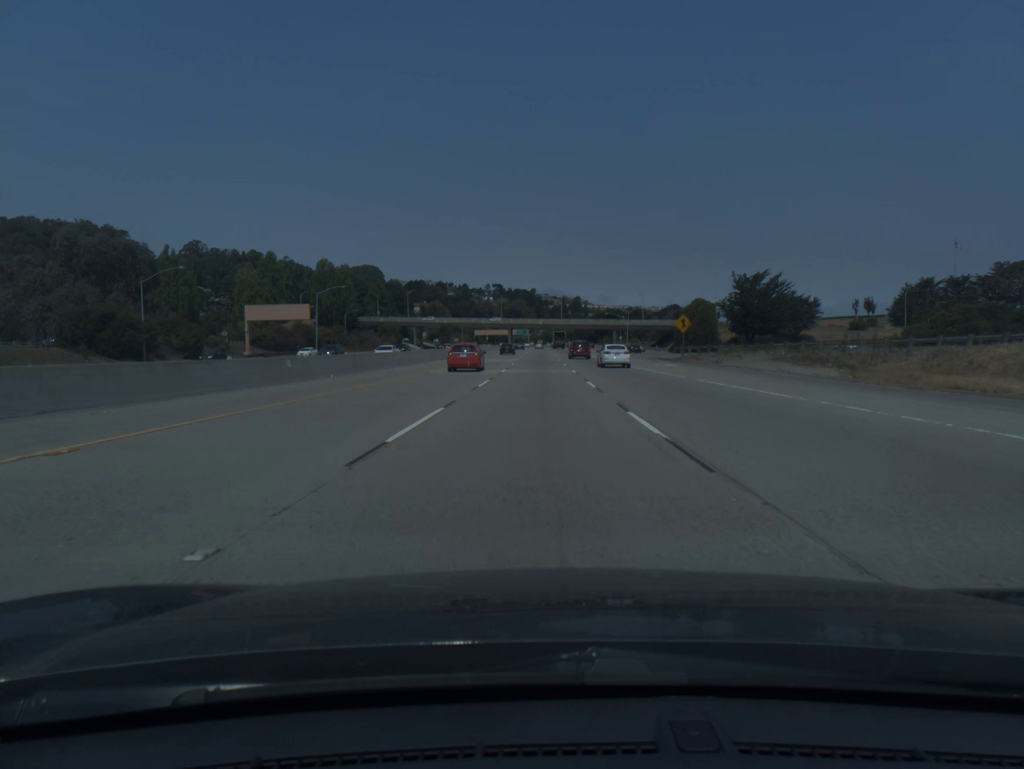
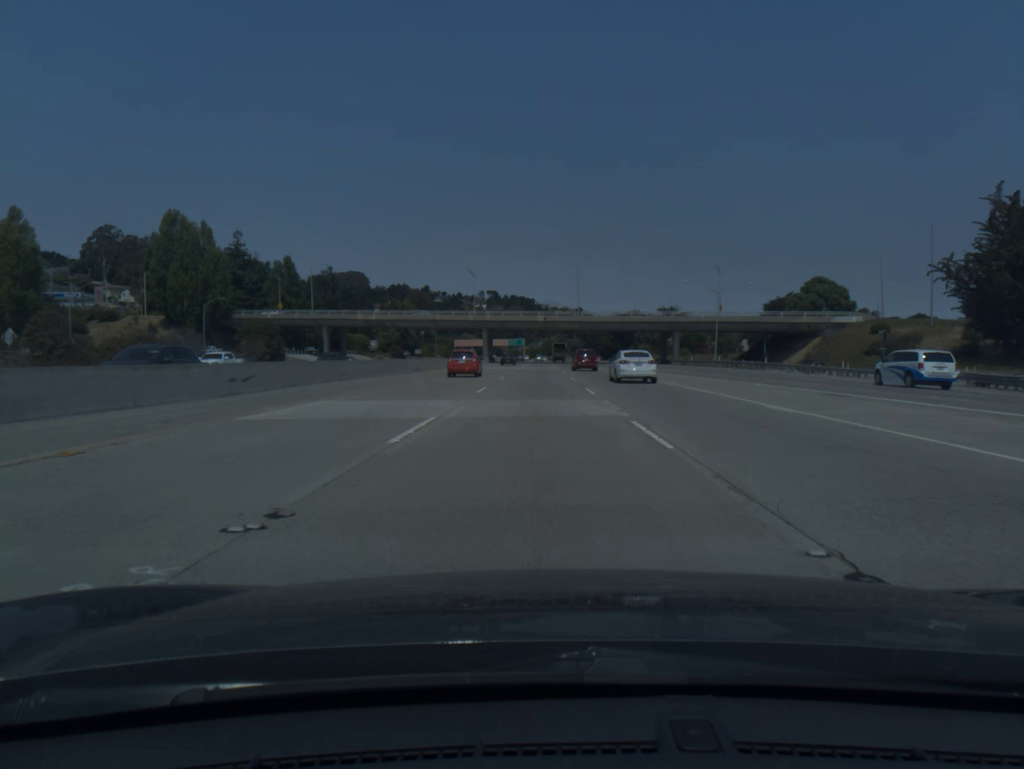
(+0.1, +102.0) m; 0°
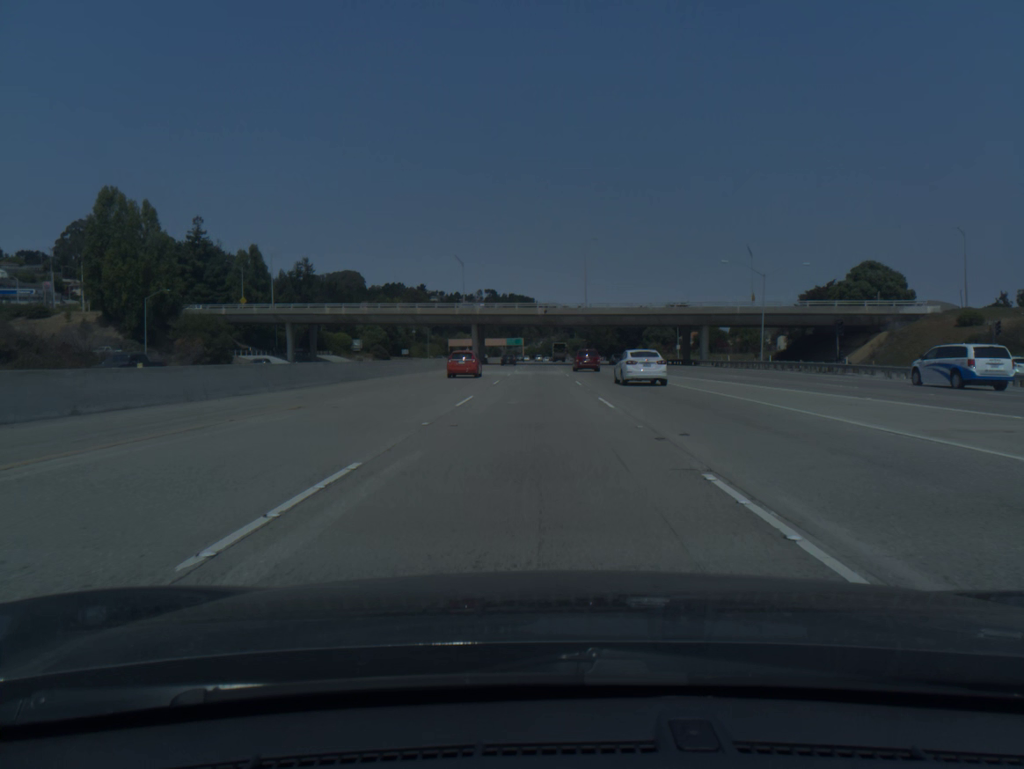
(0.0, +20.3) m; 0°
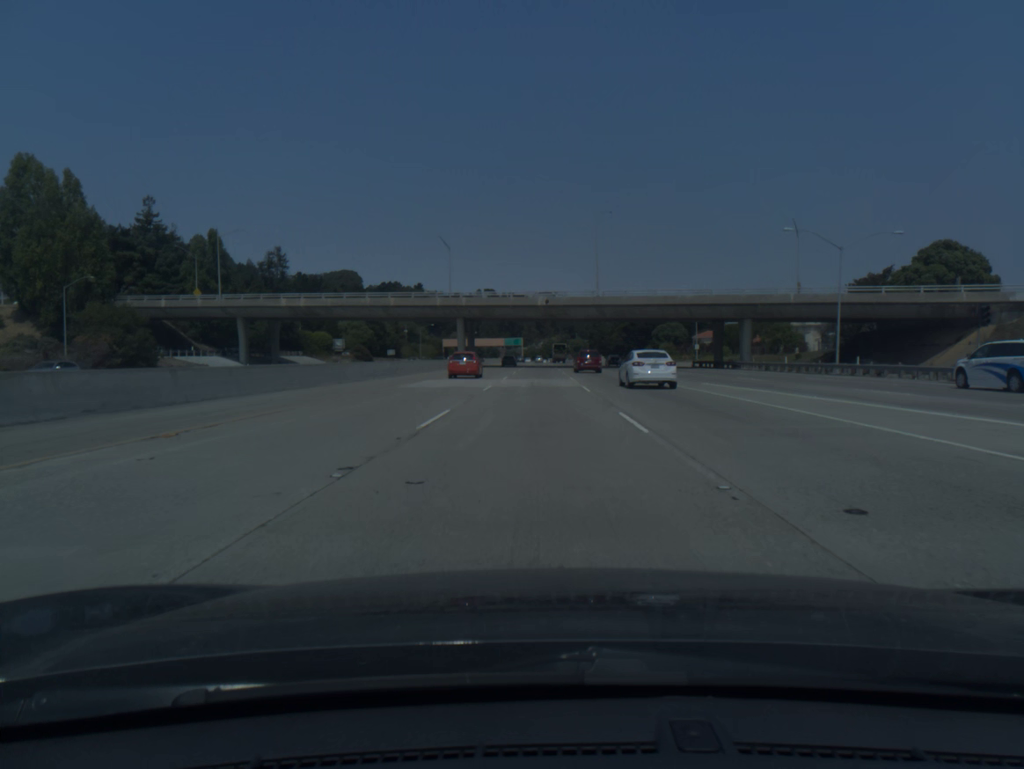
(0.0, +20.3) m; 0°
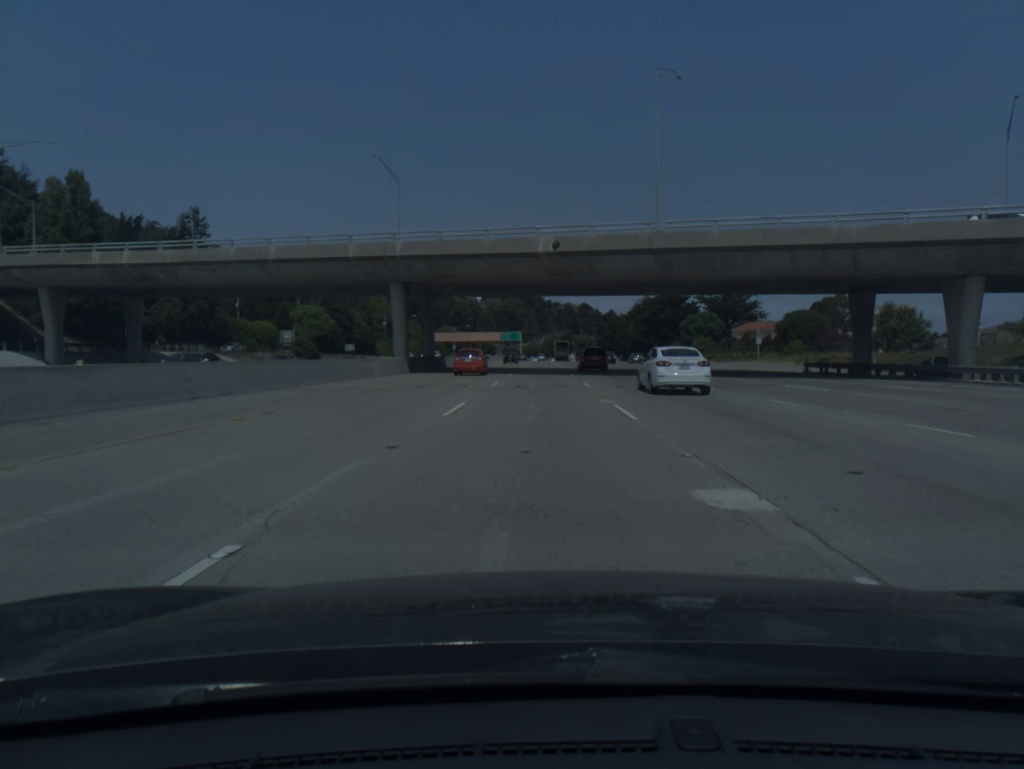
(0.0, +40.7) m; 0°
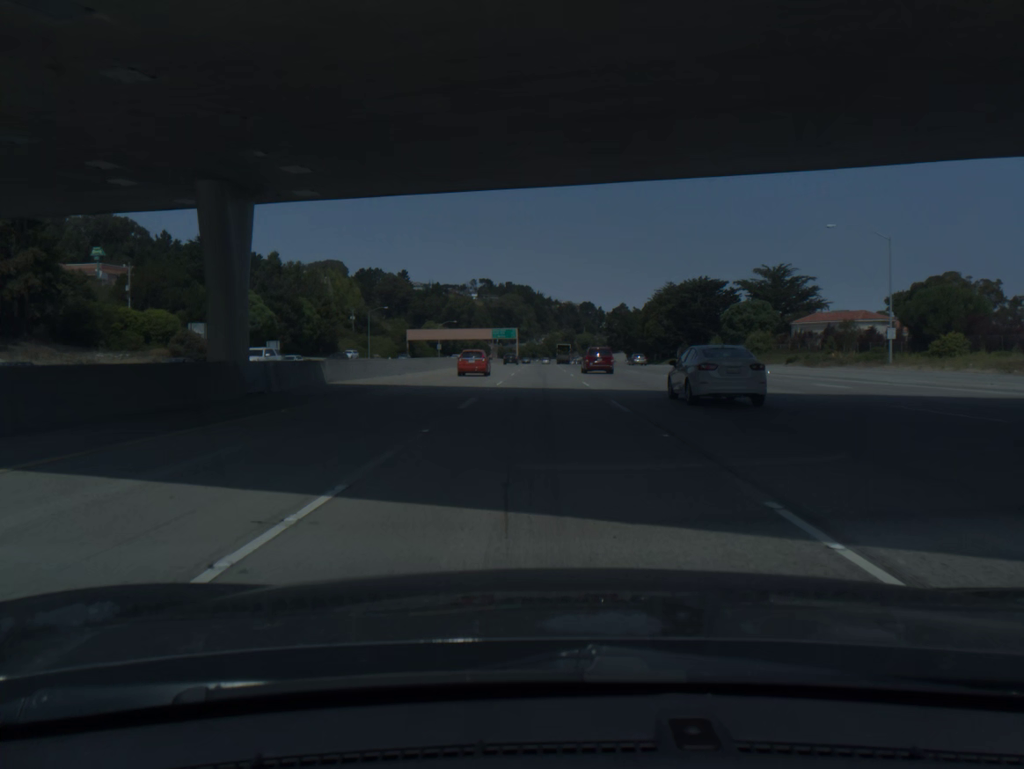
(0.0, +40.7) m; 0°
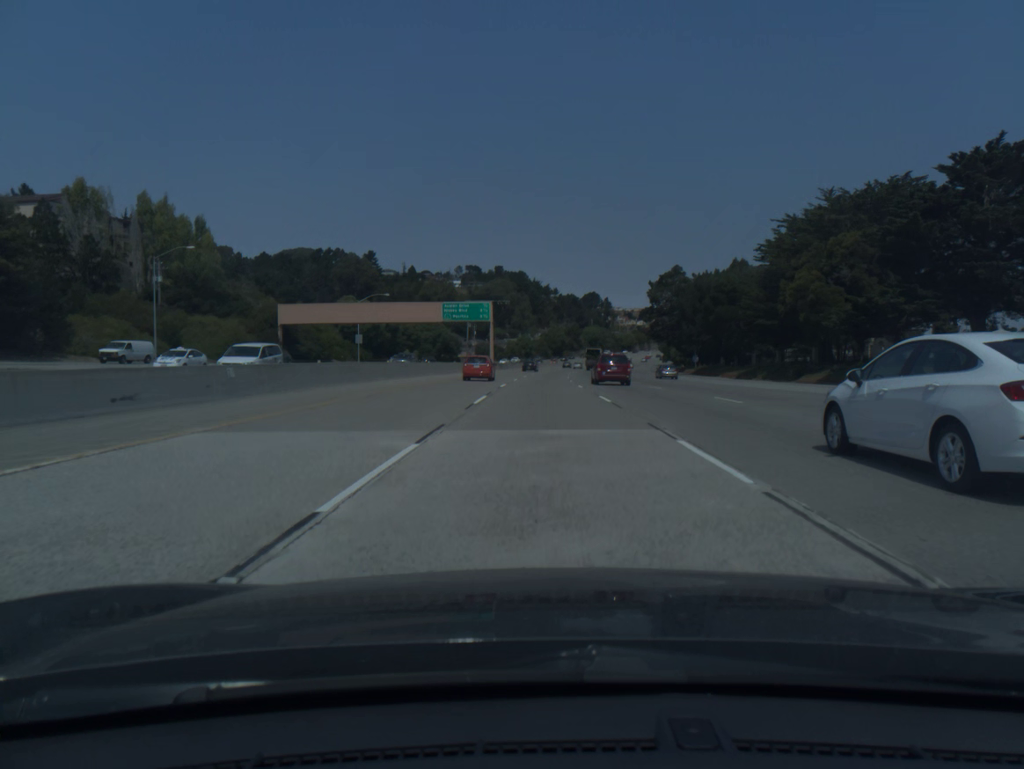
(-0.1, +102.5) m; 0°
